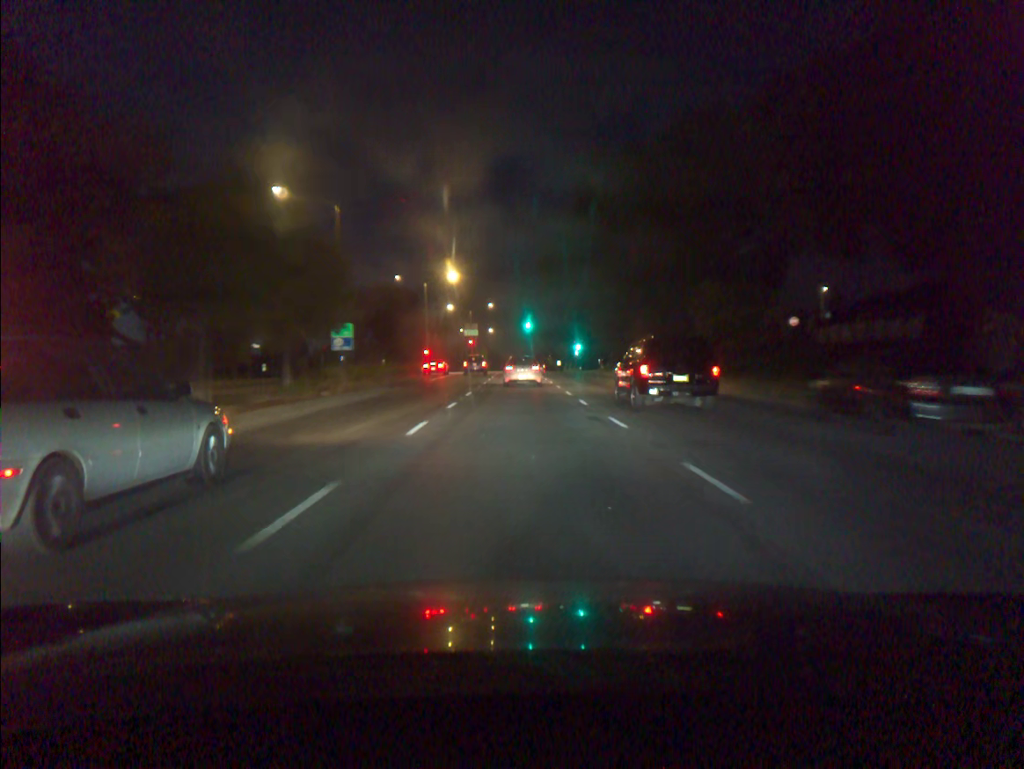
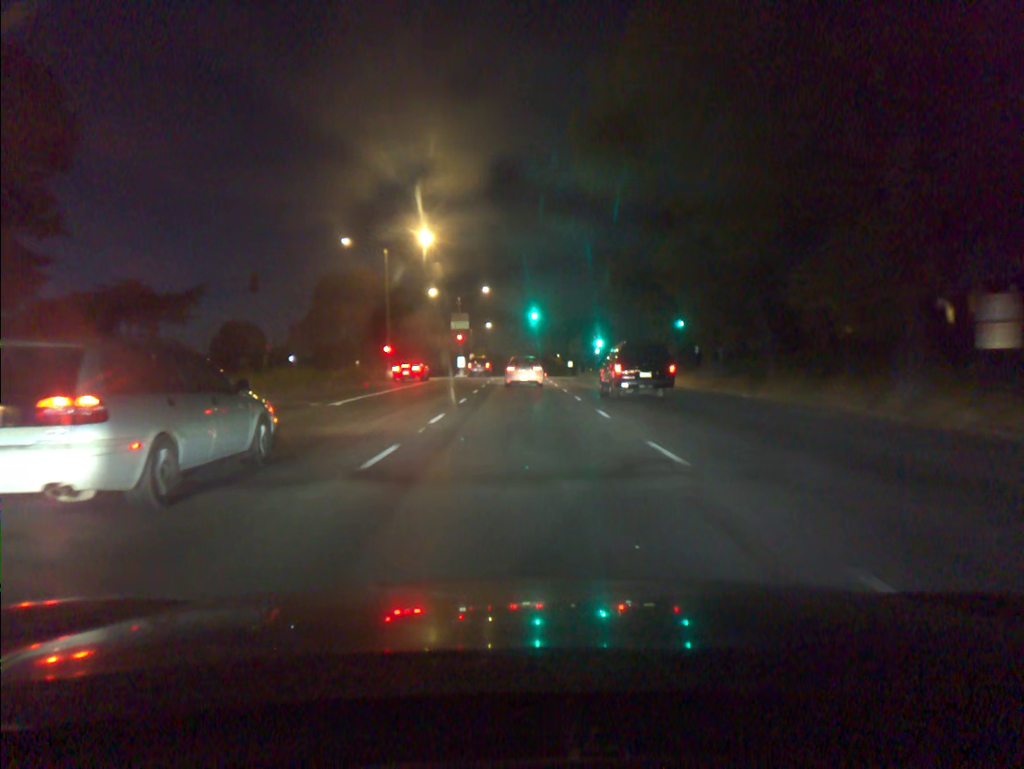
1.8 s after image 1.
(0.0, +25.6) m; 0°
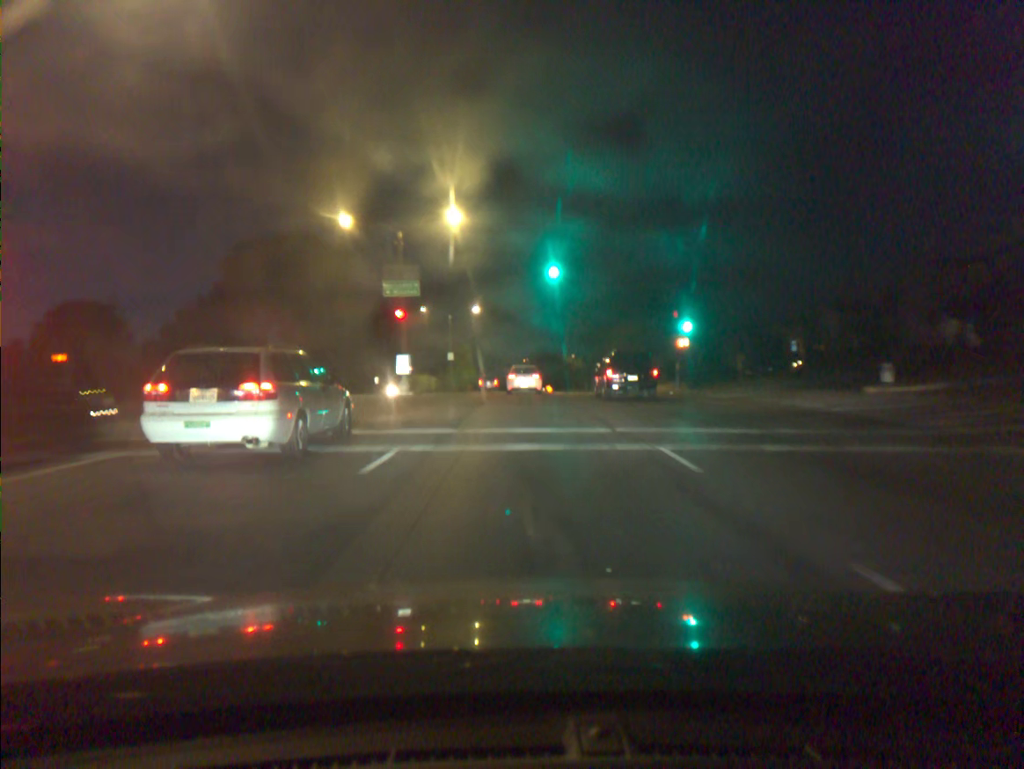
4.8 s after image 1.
(0.0, +42.4) m; 0°
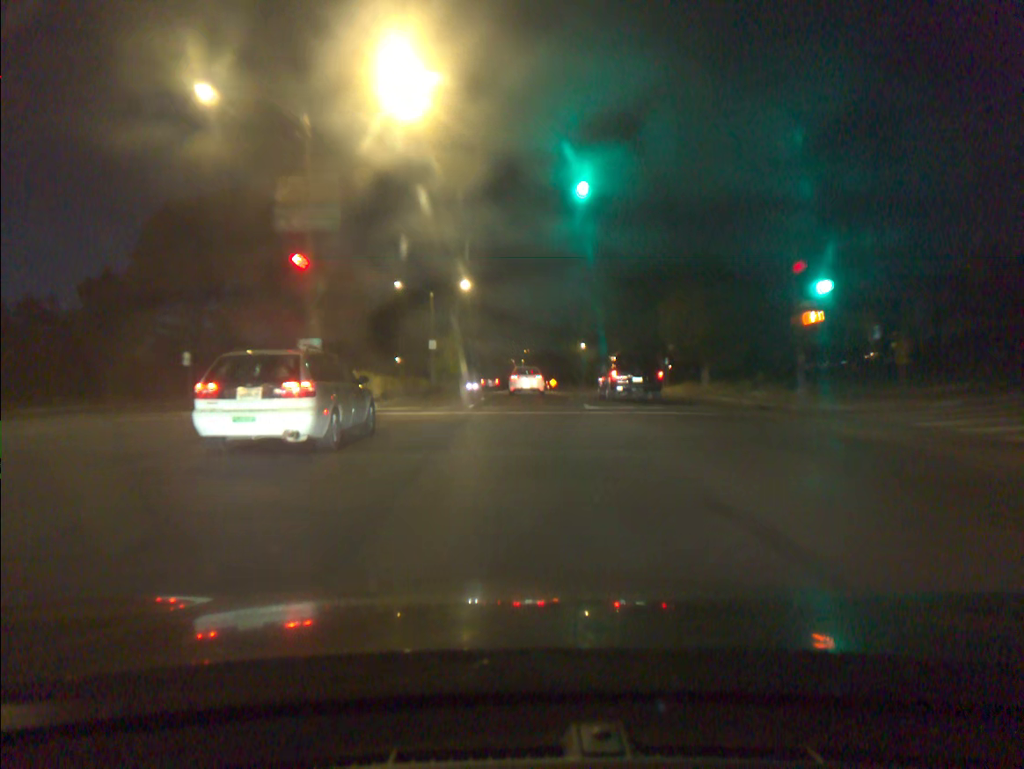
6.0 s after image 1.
(0.0, +18.1) m; 0°
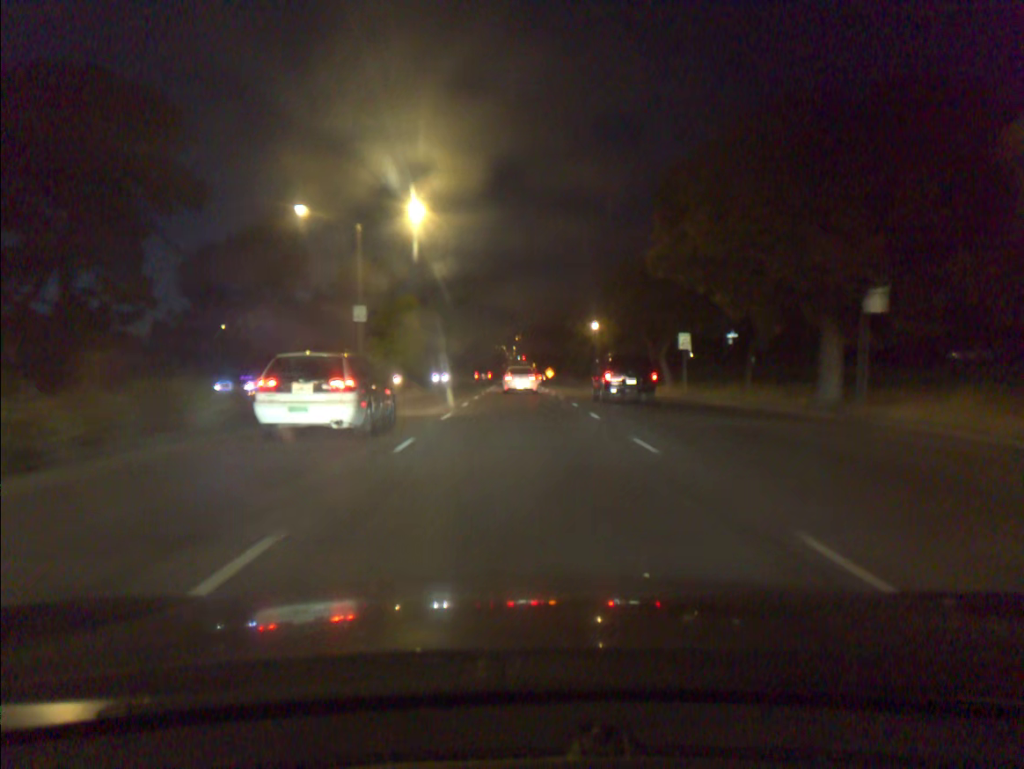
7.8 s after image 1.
(+0.1, +27.4) m; +1°
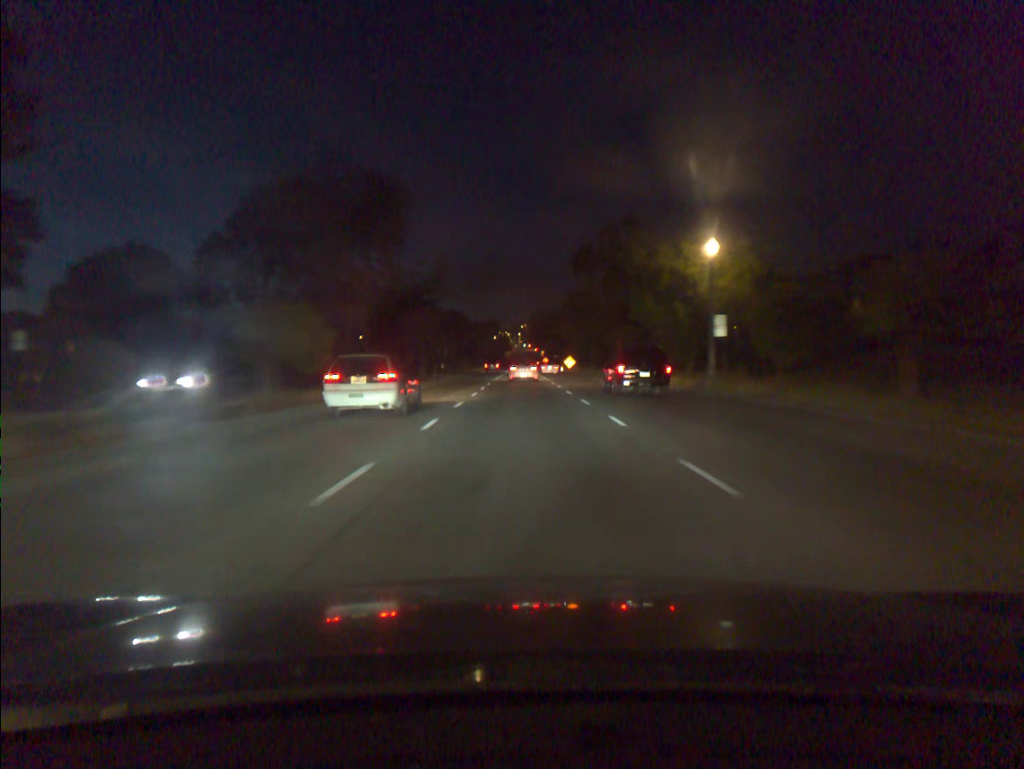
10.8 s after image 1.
(-0.2, +47.4) m; 0°
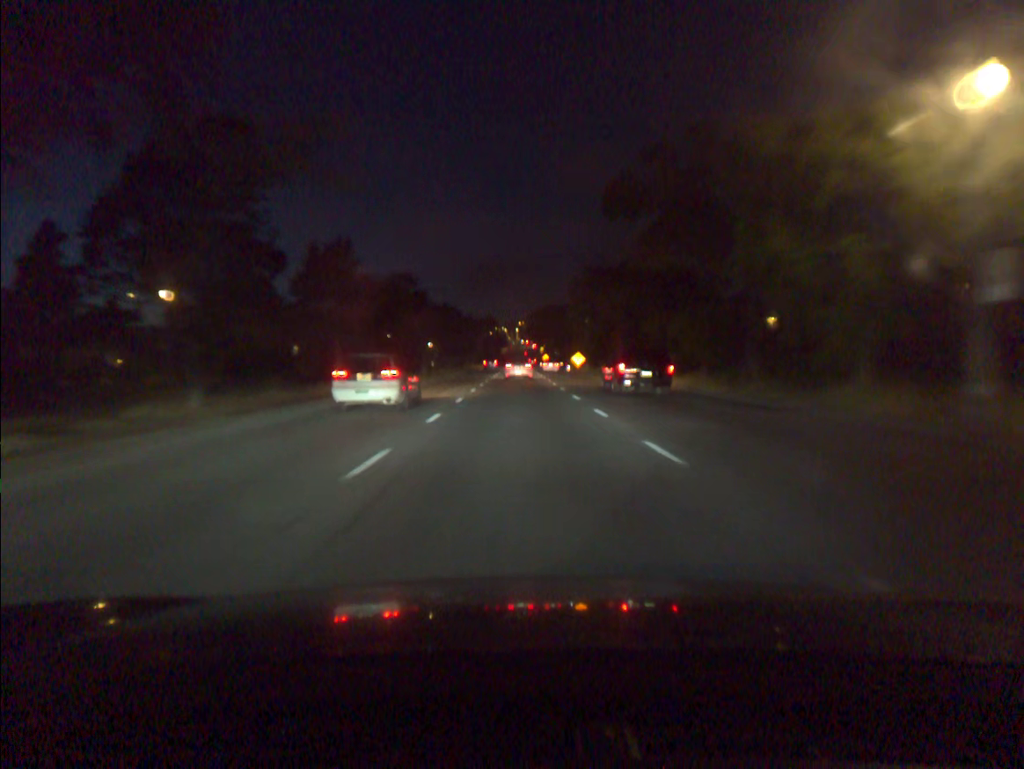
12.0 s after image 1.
(0.0, +20.2) m; 0°
